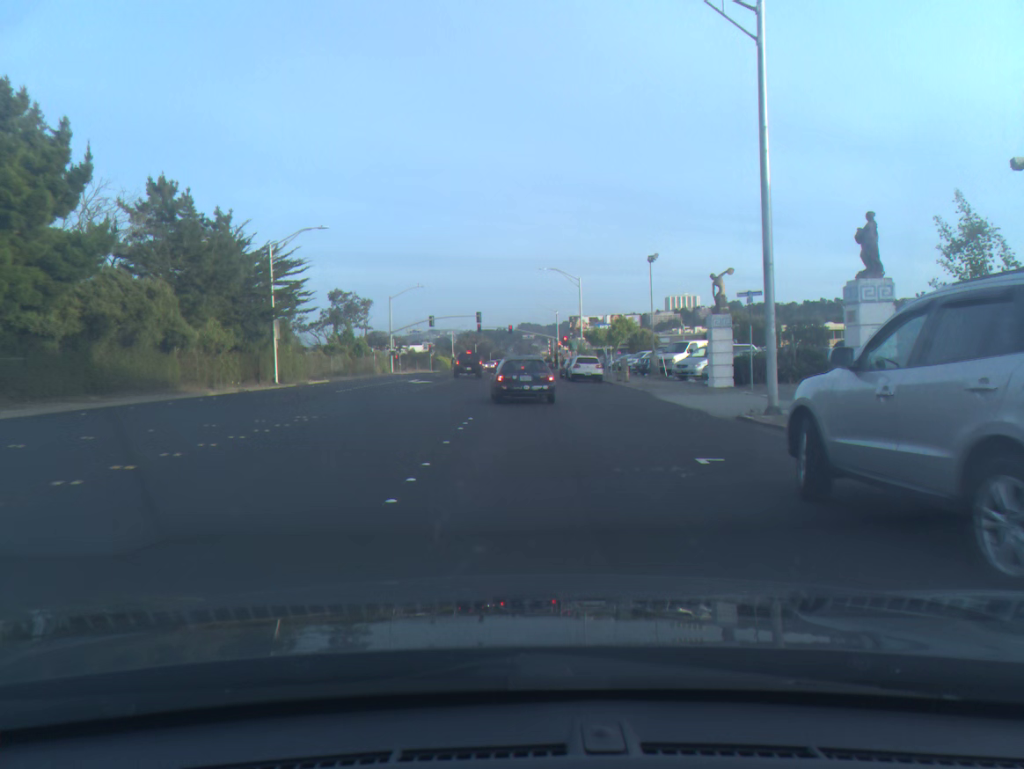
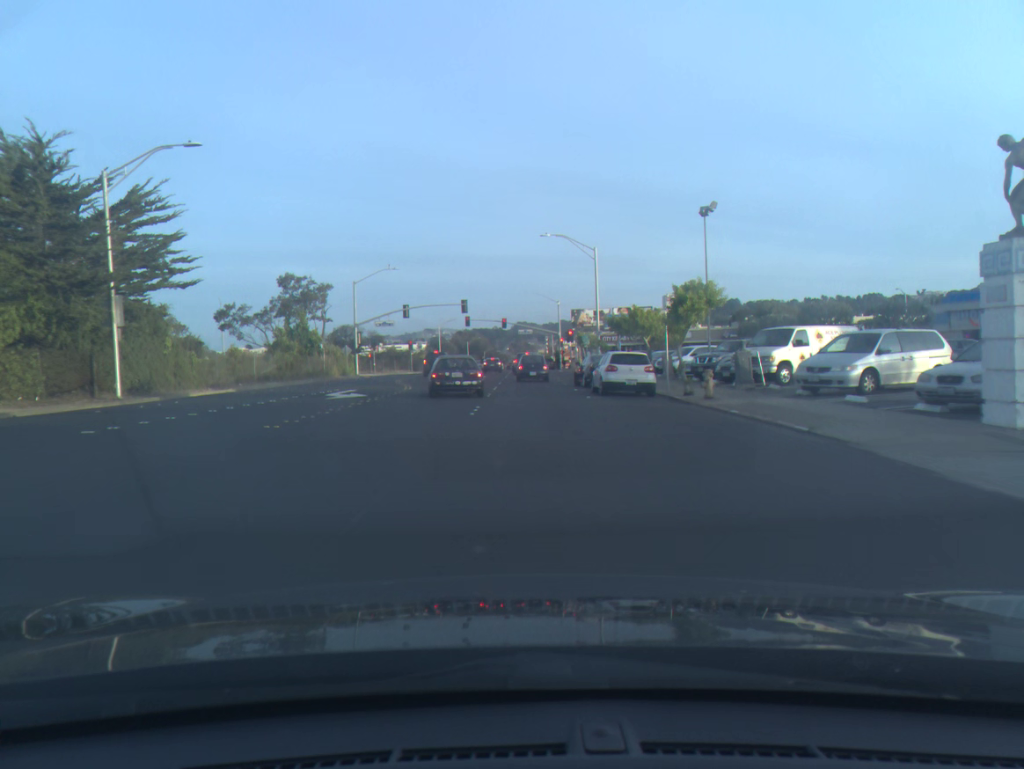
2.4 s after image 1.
(+0.1, +18.2) m; 0°
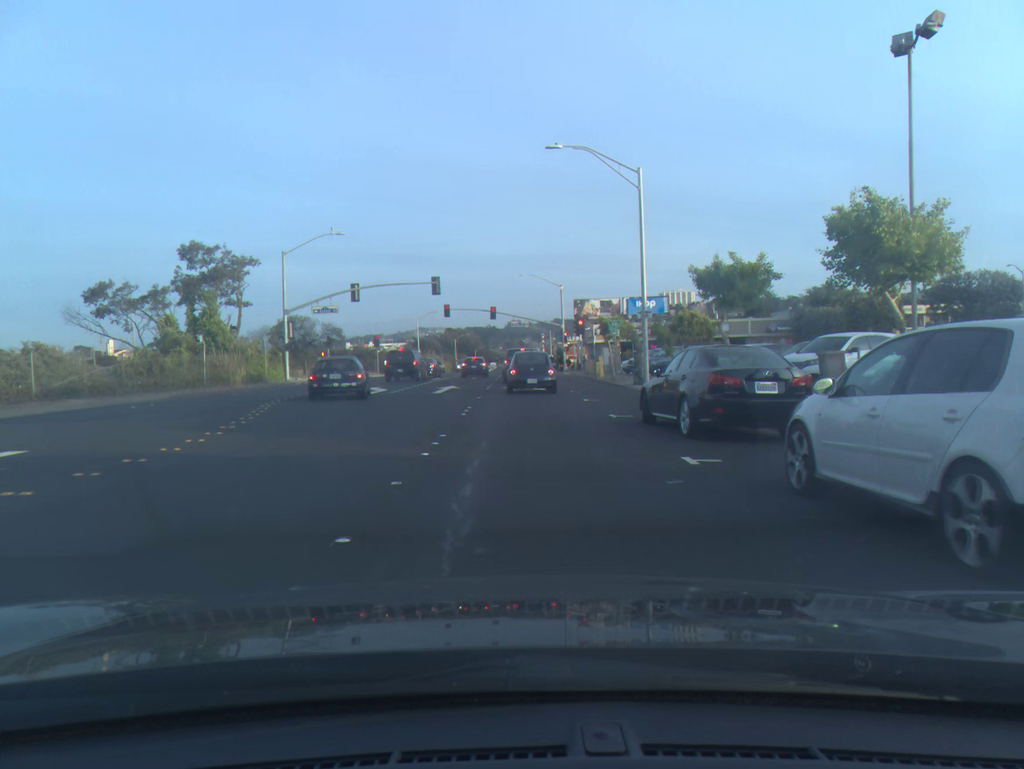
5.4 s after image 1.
(0.0, +21.2) m; 0°
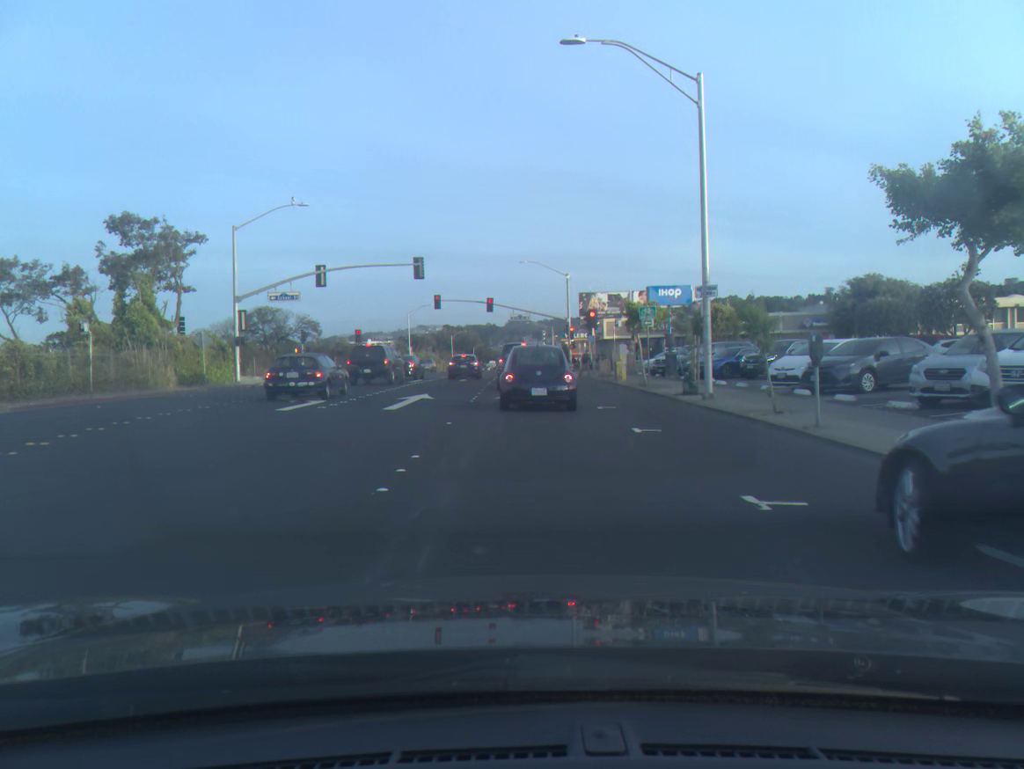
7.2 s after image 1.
(0.0, +10.1) m; 0°
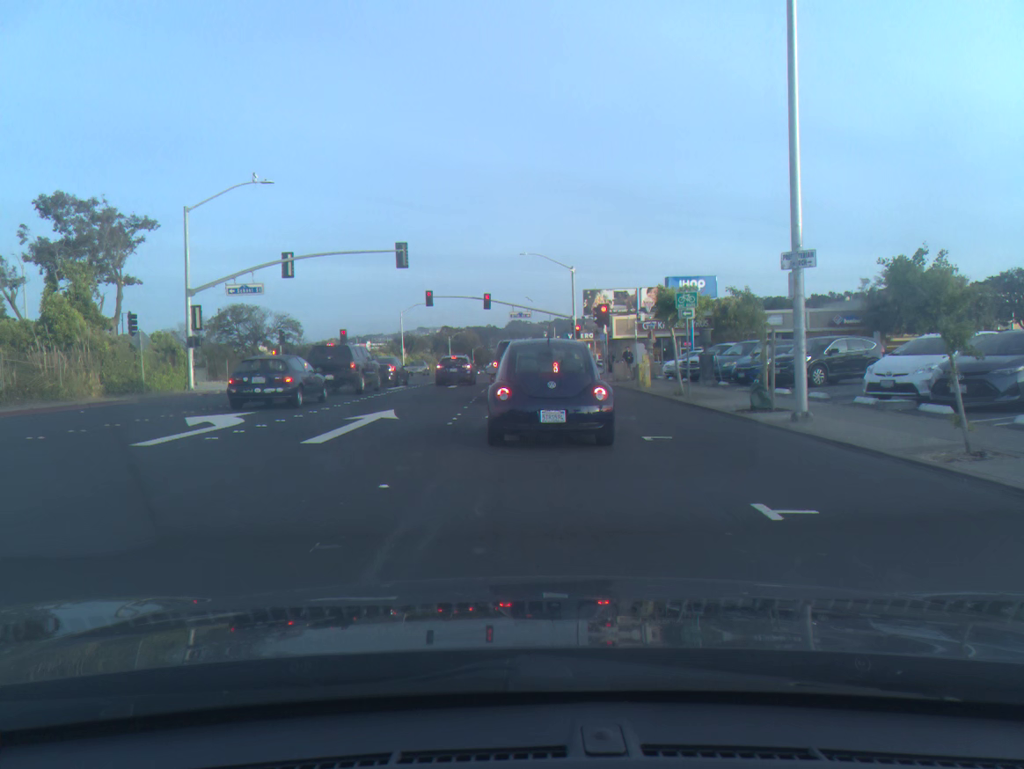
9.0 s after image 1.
(0.0, +6.9) m; 0°
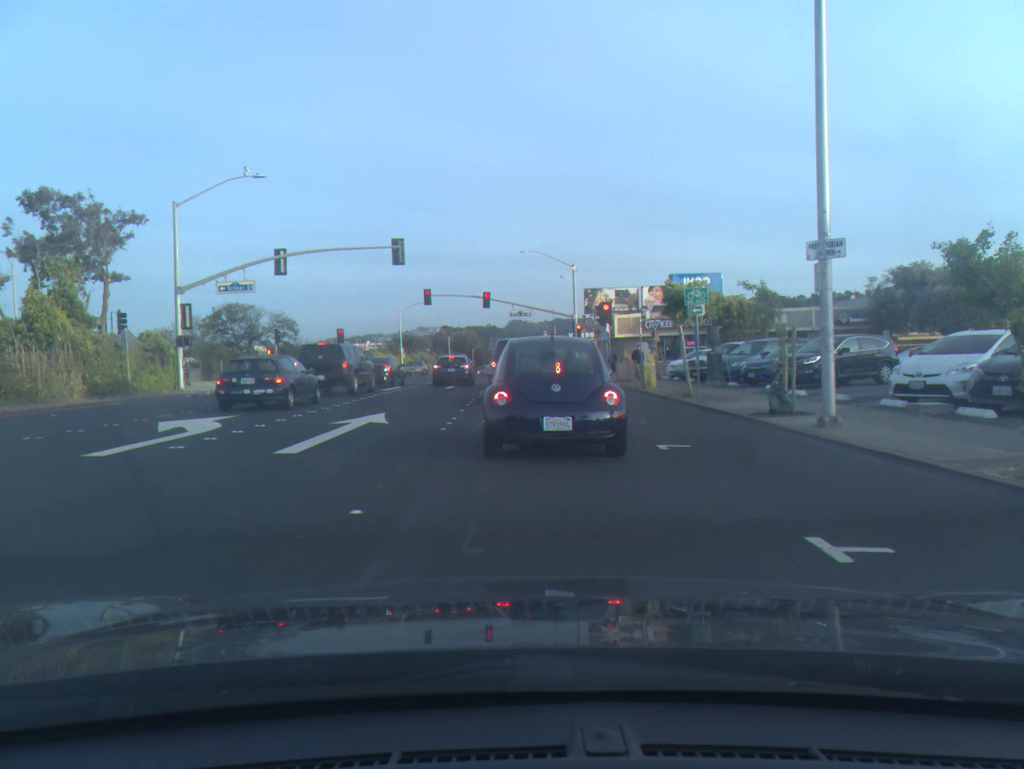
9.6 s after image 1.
(0.0, +1.3) m; +1°
